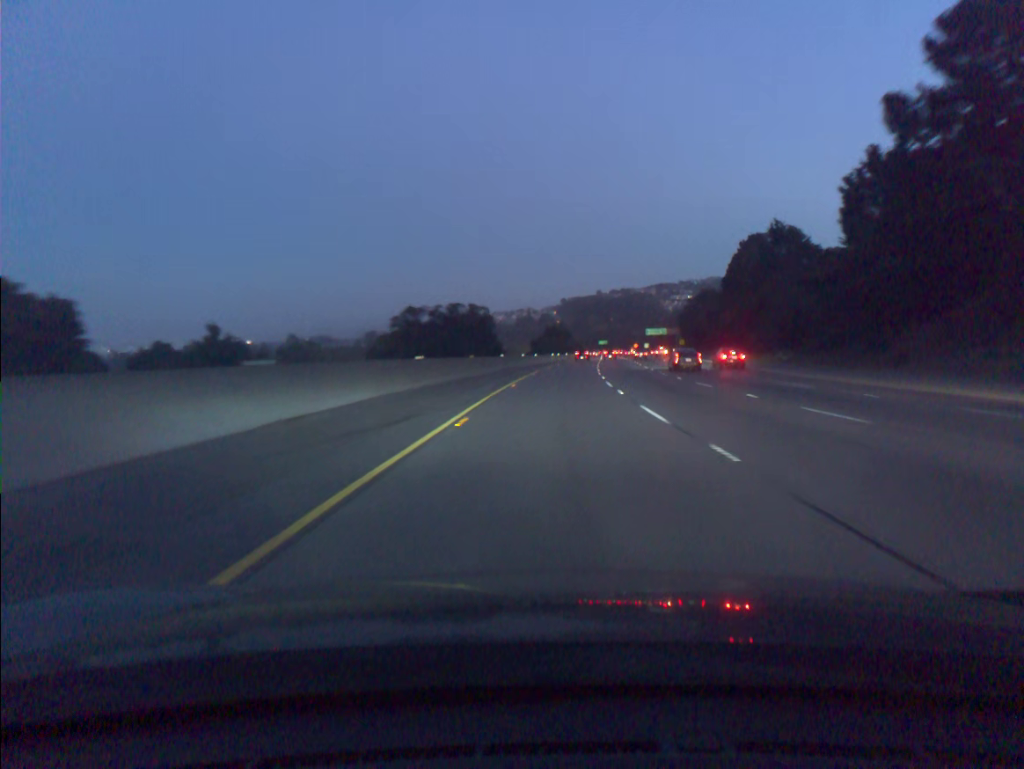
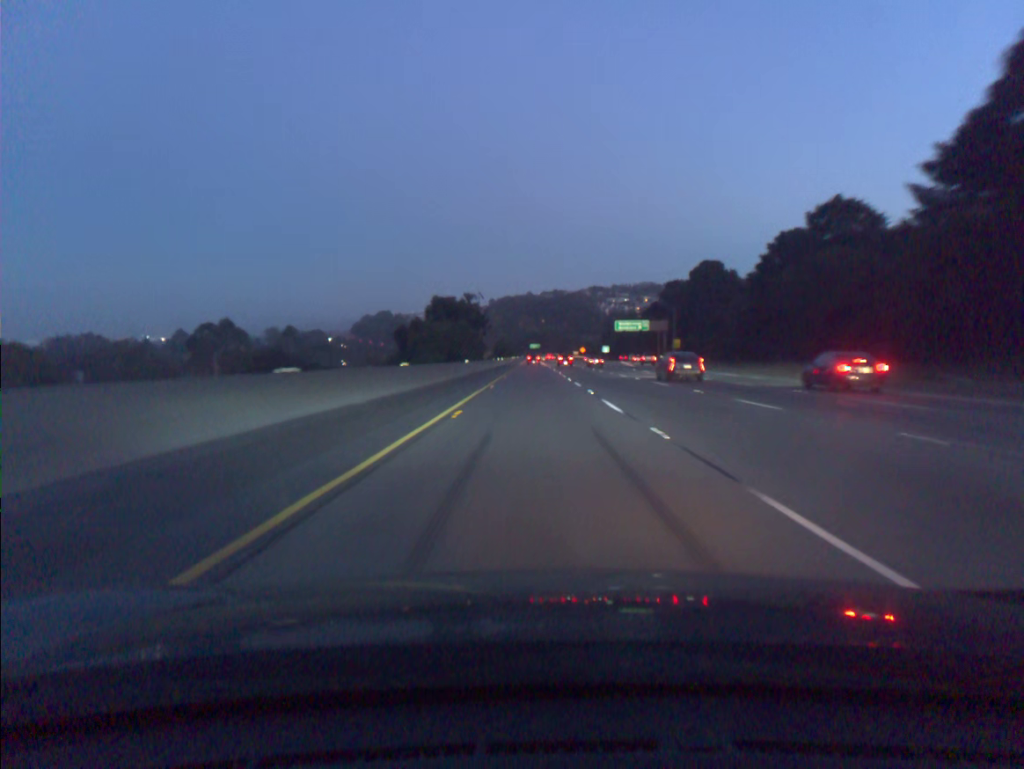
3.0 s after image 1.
(+5.4, +99.3) m; +5°
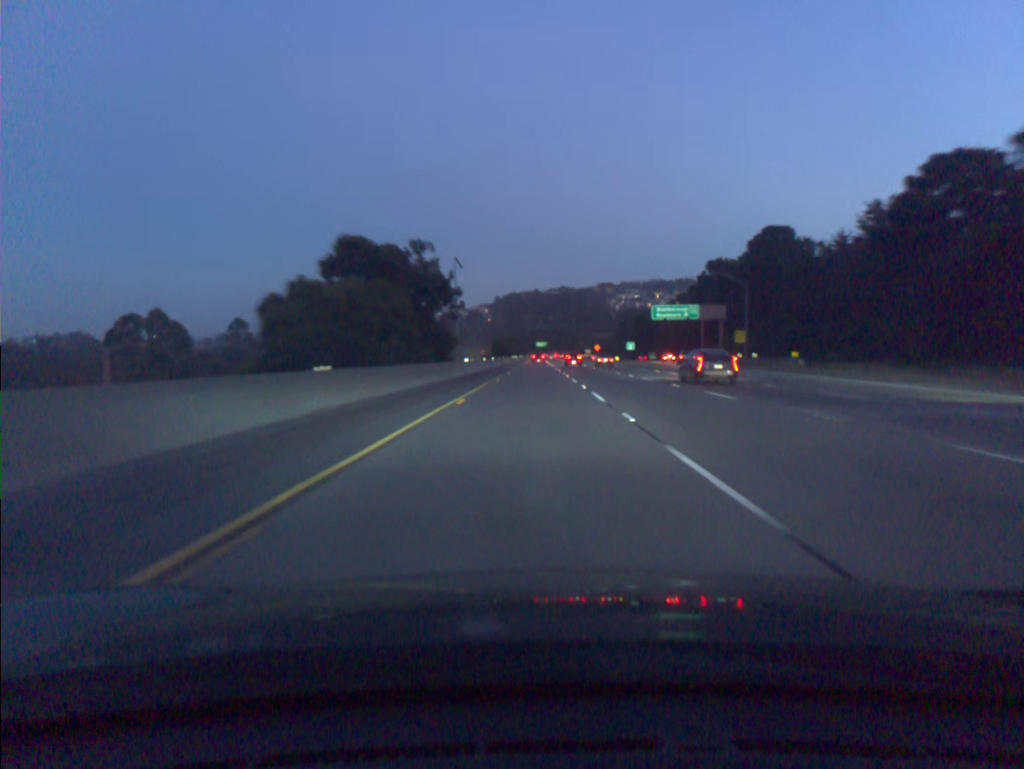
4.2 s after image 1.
(-0.2, +40.7) m; 0°
